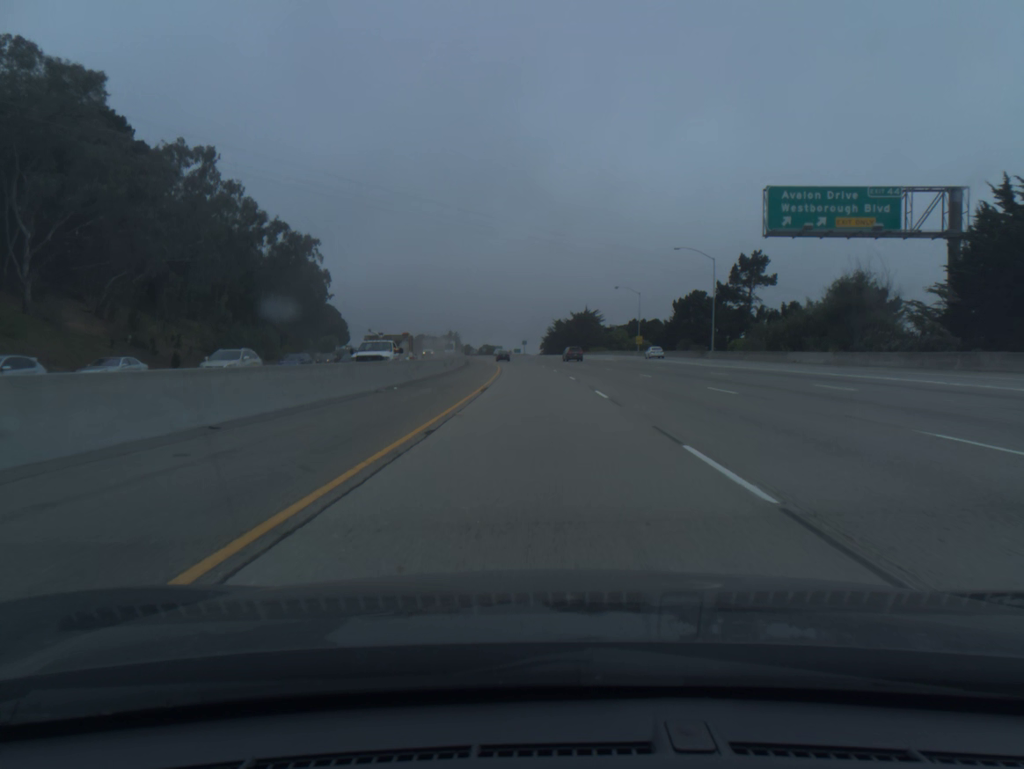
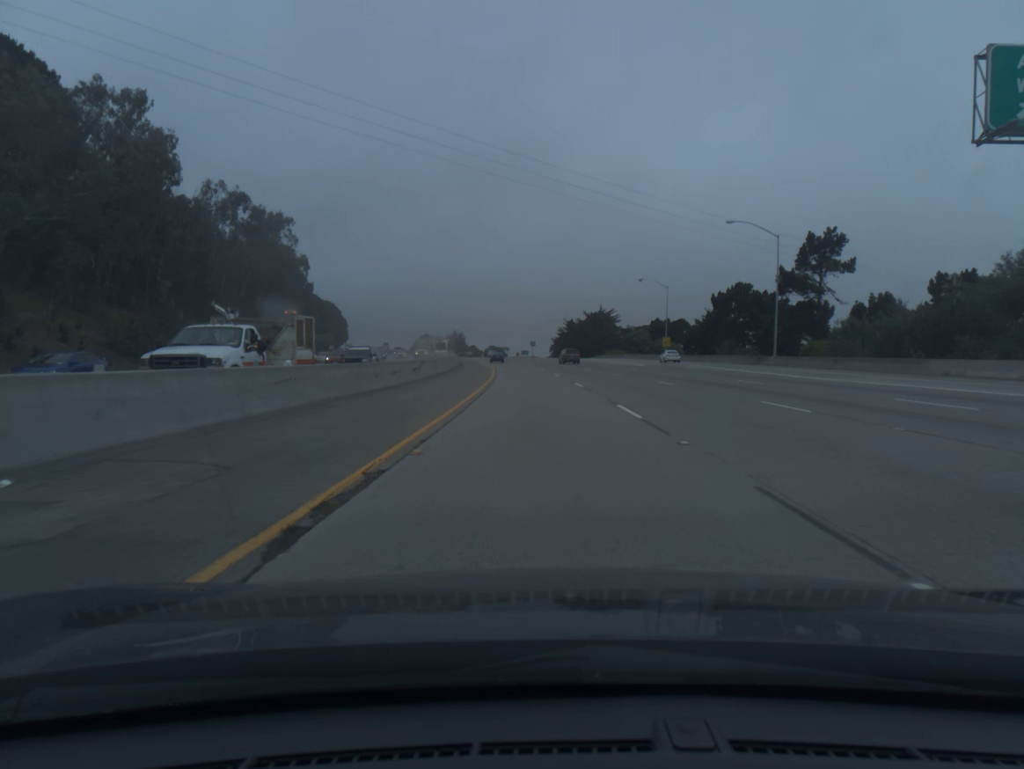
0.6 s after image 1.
(-0.1, +20.4) m; -1°
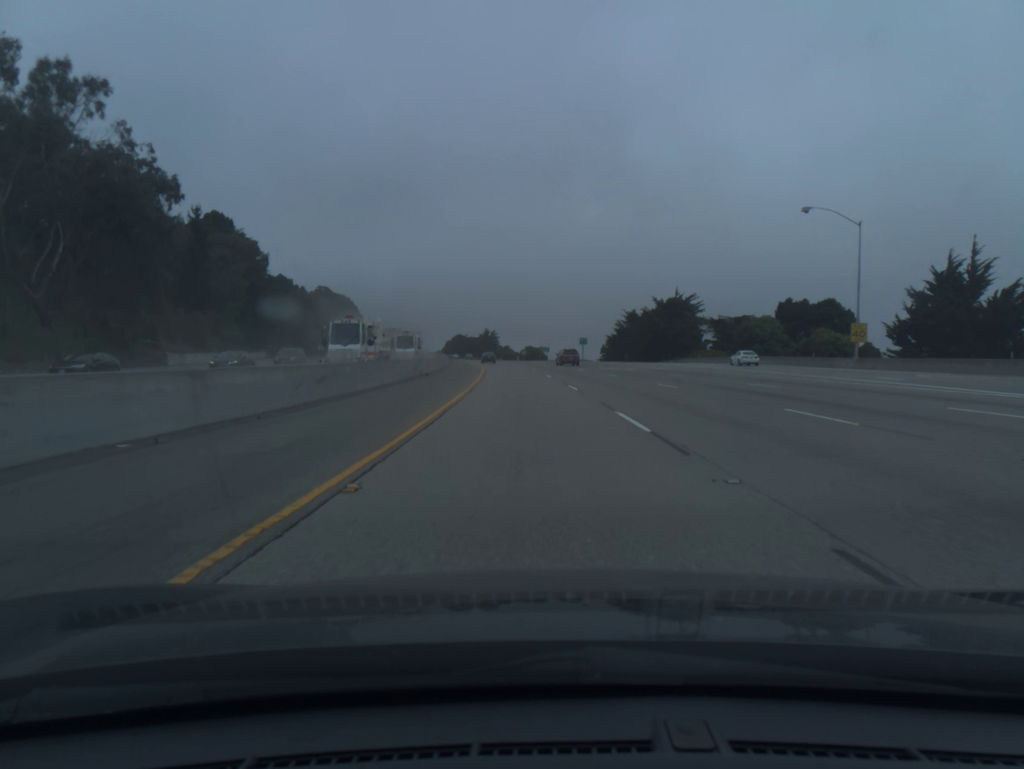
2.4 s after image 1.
(-1.4, +61.0) m; -3°
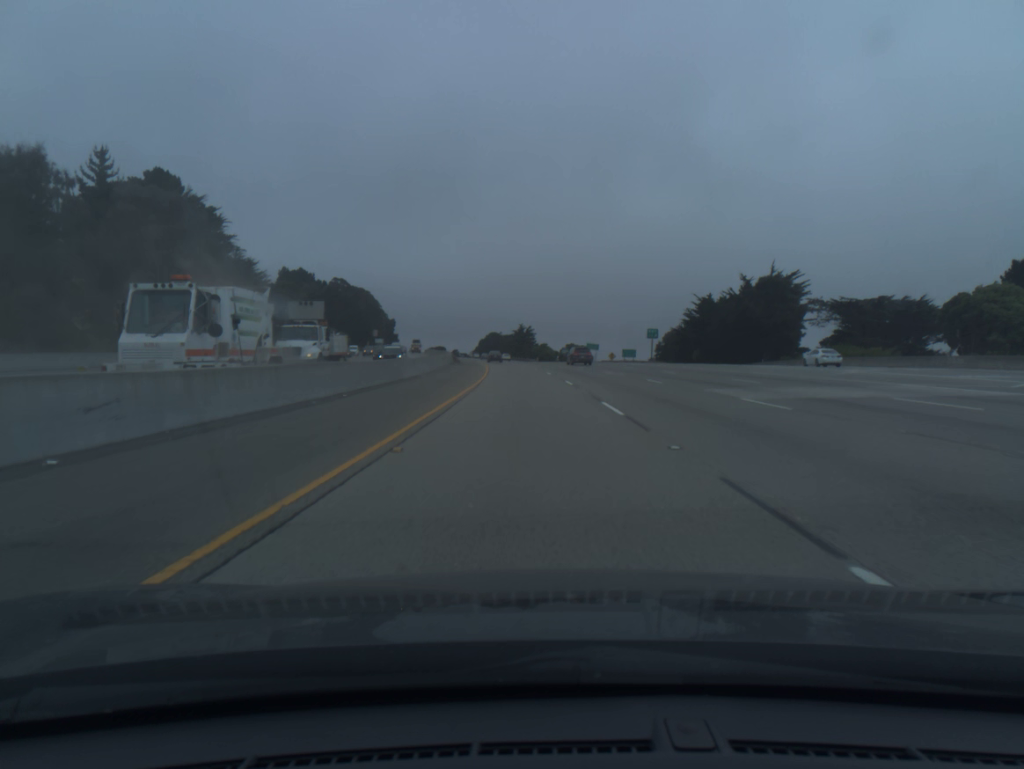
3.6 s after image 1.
(-1.0, +40.7) m; -3°
